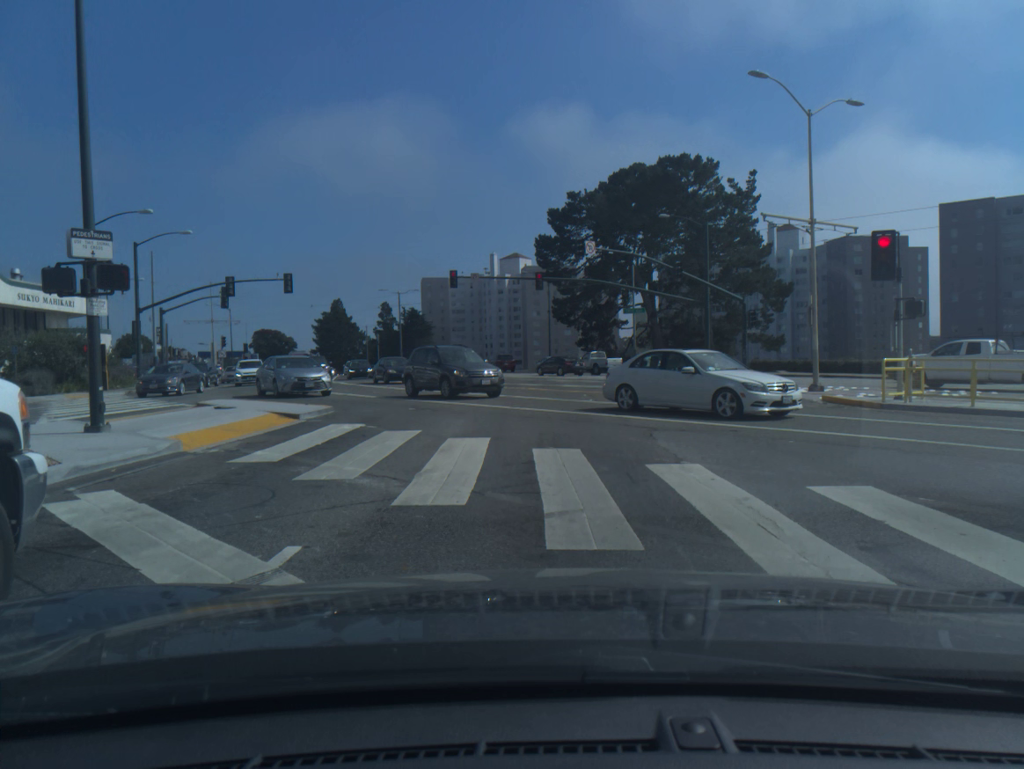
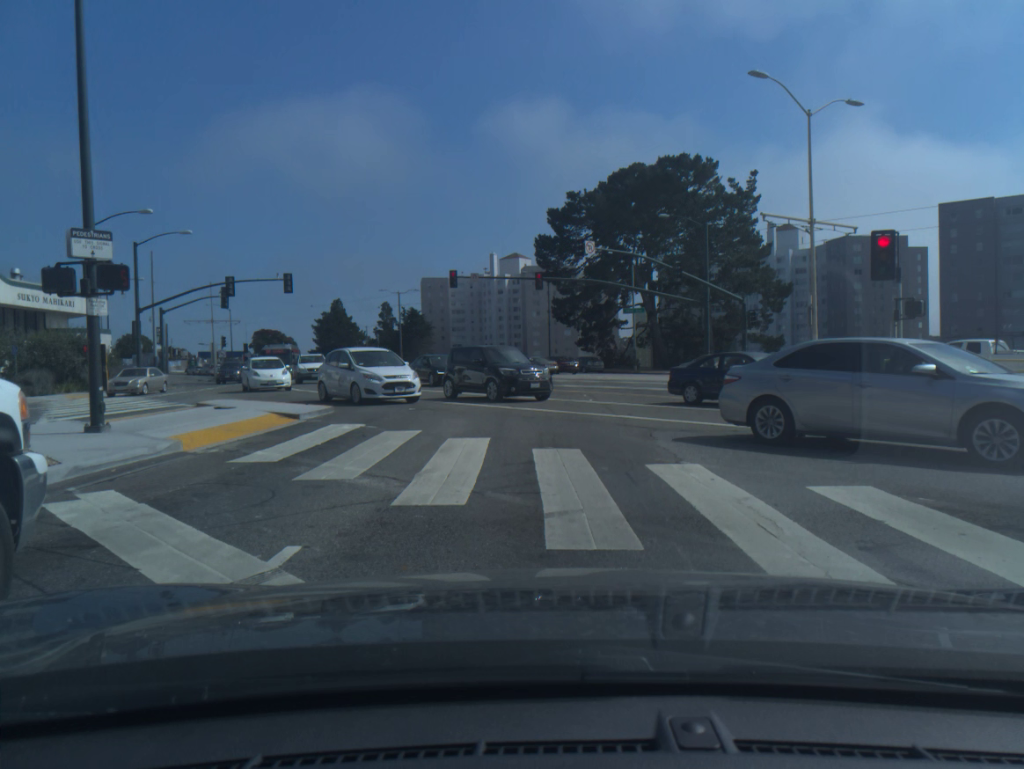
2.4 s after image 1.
(0.0, 0.0) m; 0°
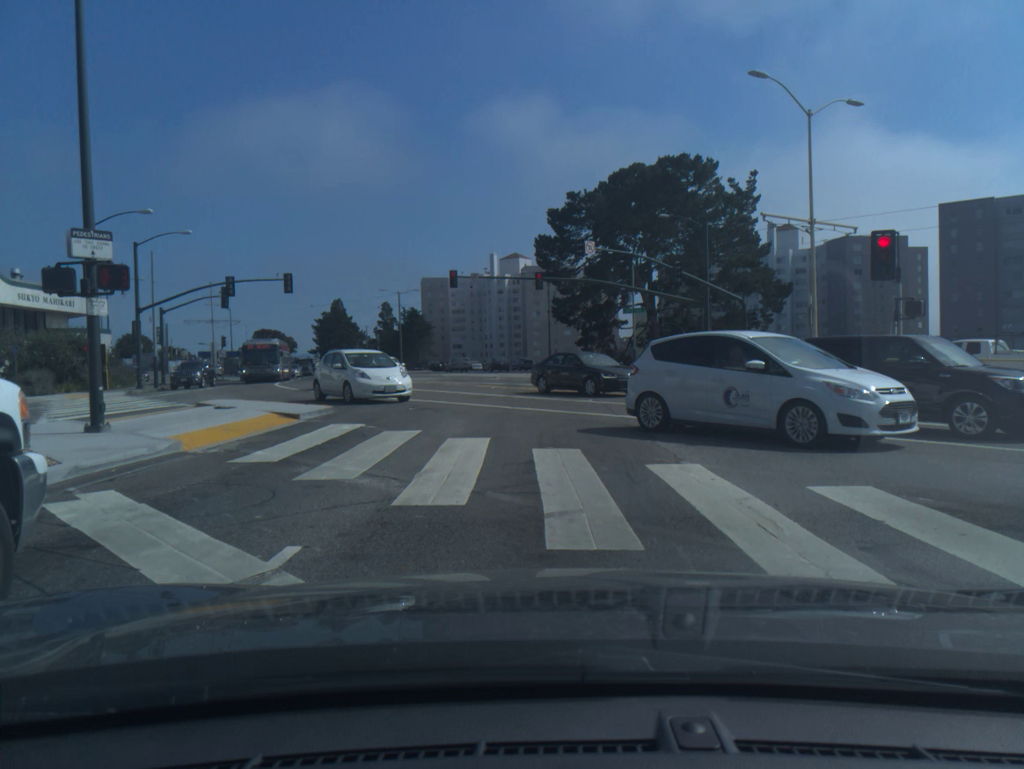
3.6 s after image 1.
(0.0, 0.0) m; 0°
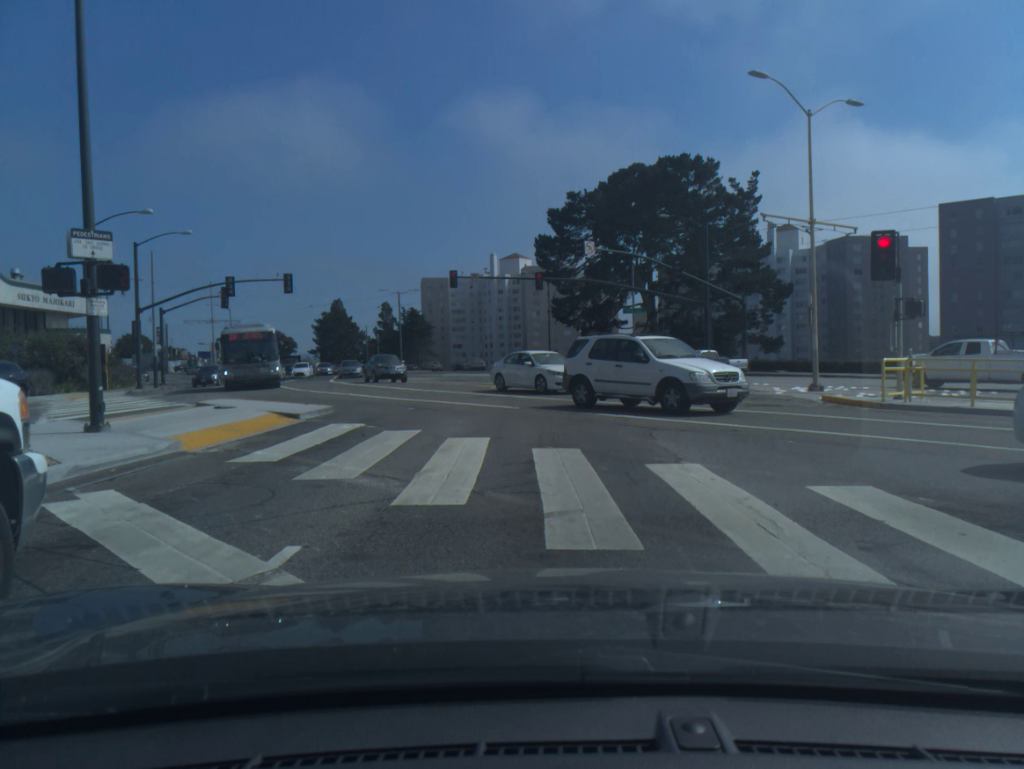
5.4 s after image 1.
(0.0, 0.0) m; 0°
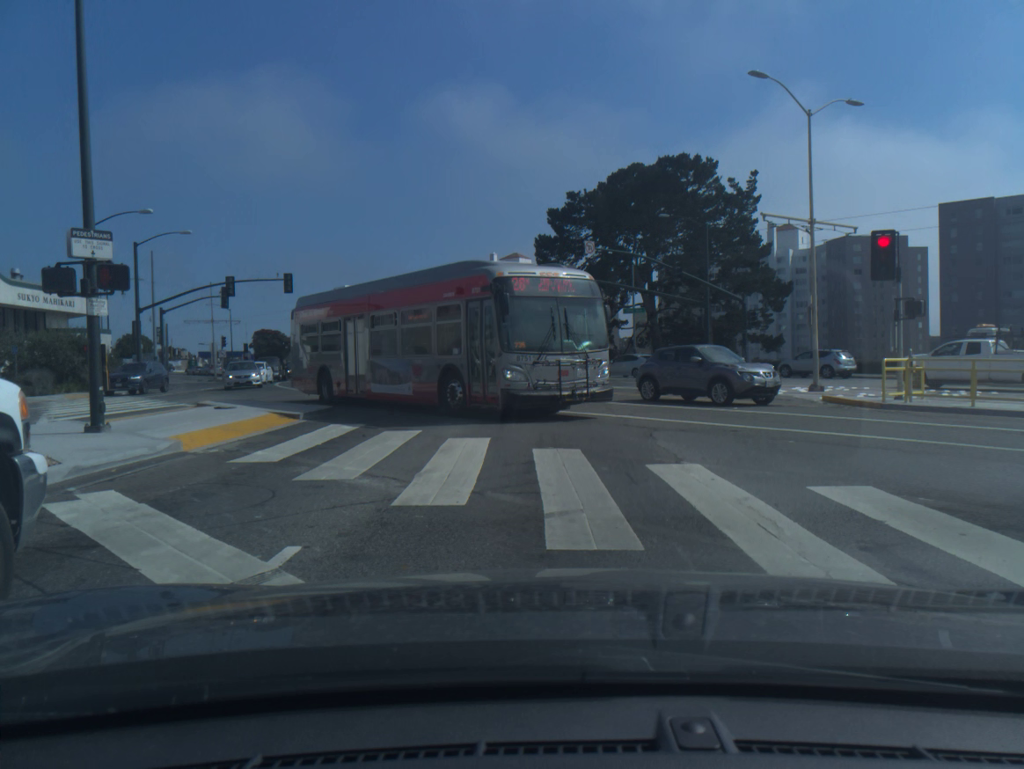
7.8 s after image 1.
(0.0, 0.0) m; 0°
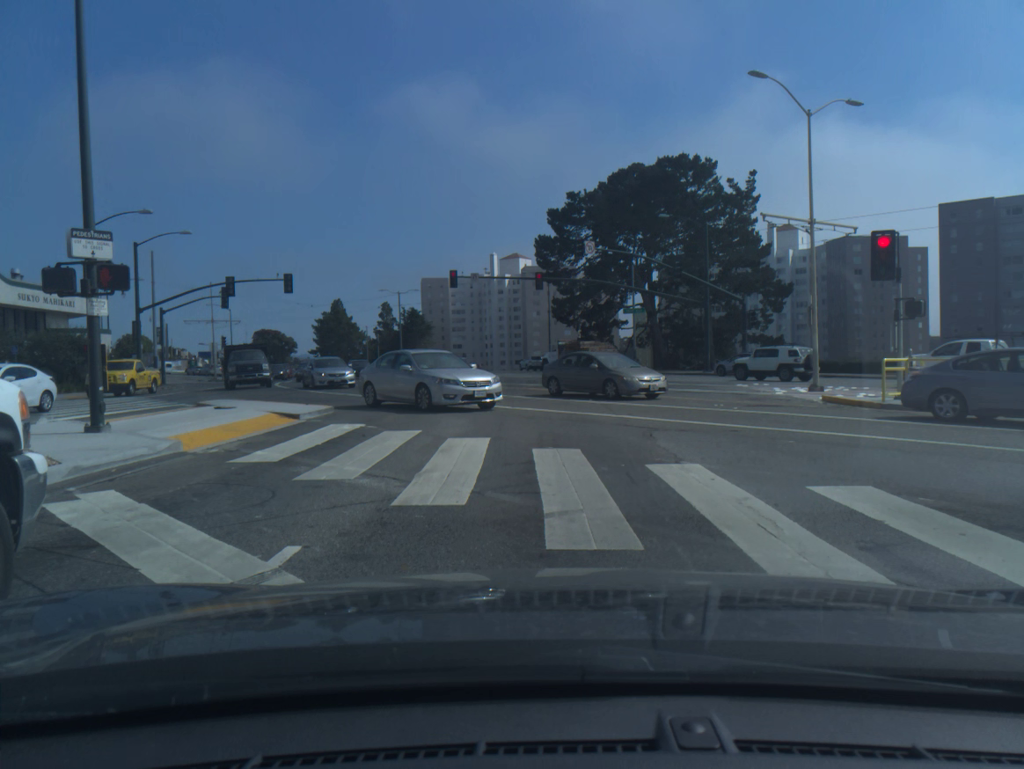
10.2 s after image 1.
(0.0, 0.0) m; 0°
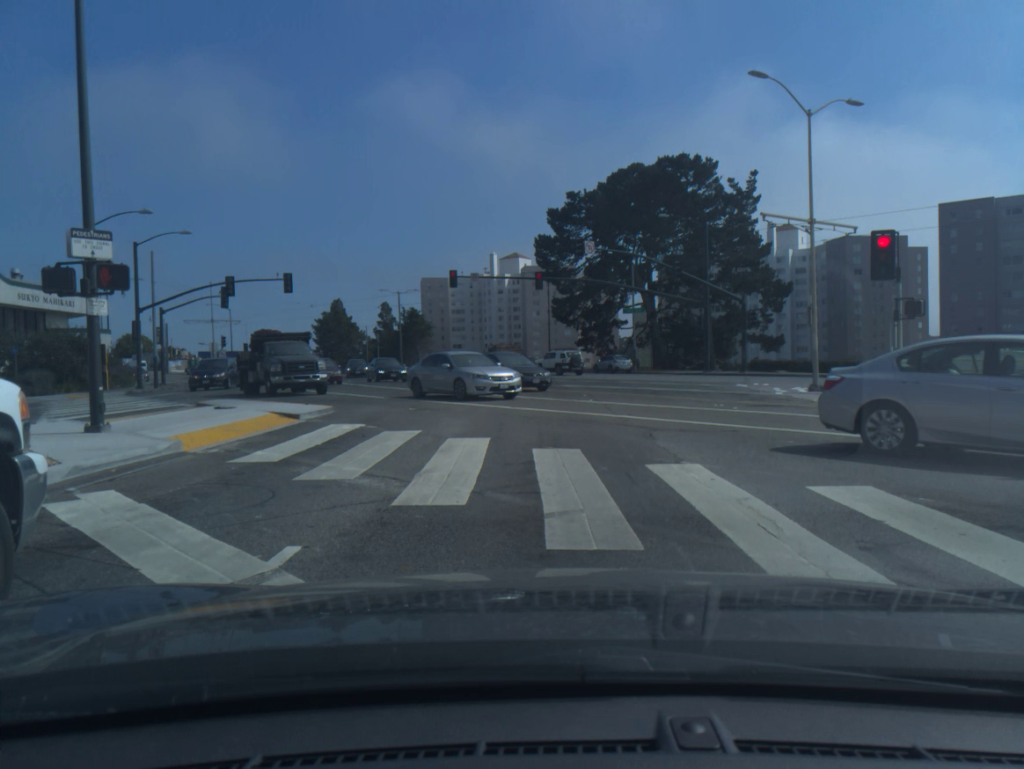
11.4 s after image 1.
(0.0, 0.0) m; 0°
